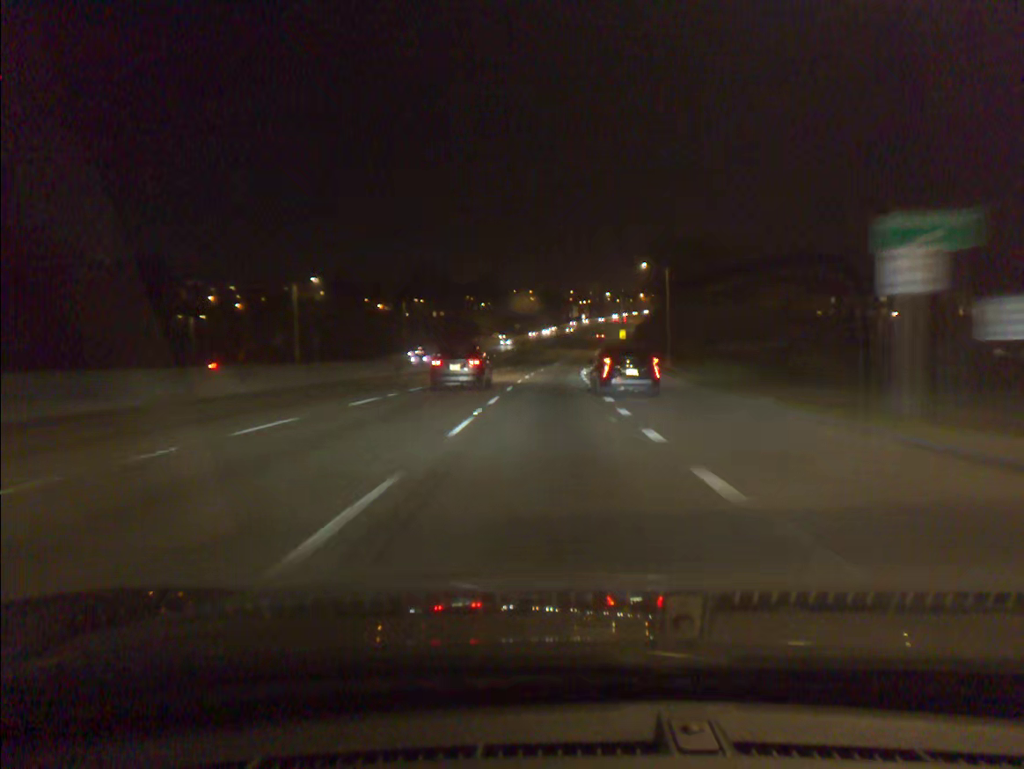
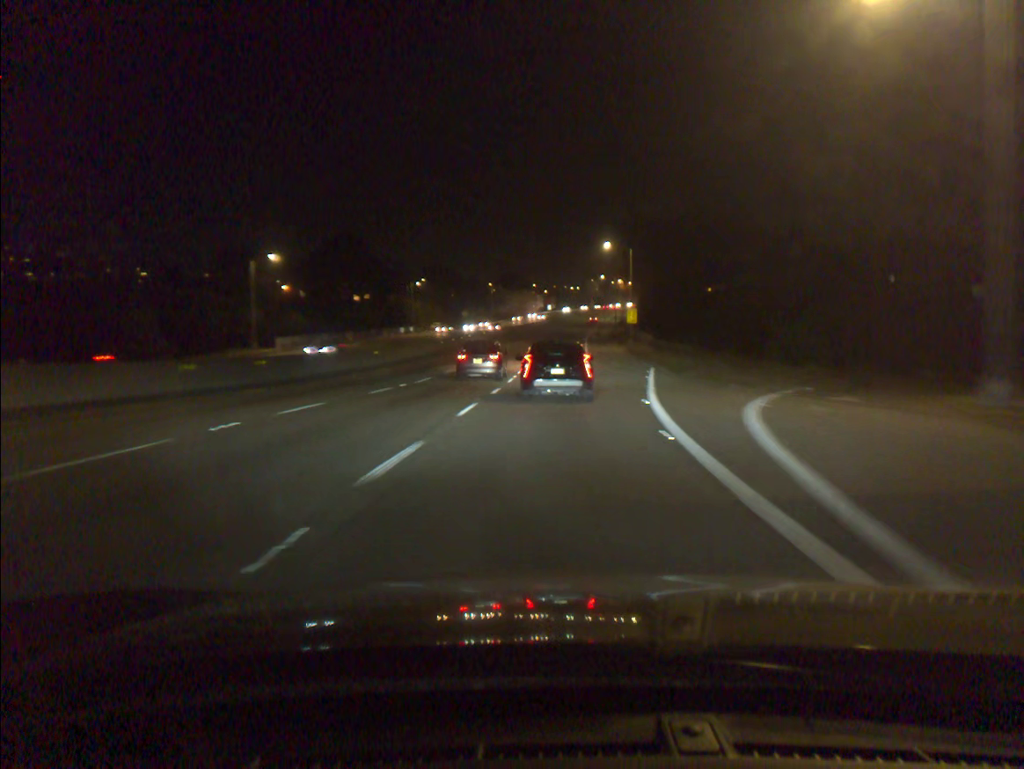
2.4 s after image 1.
(+1.4, +56.3) m; +3°
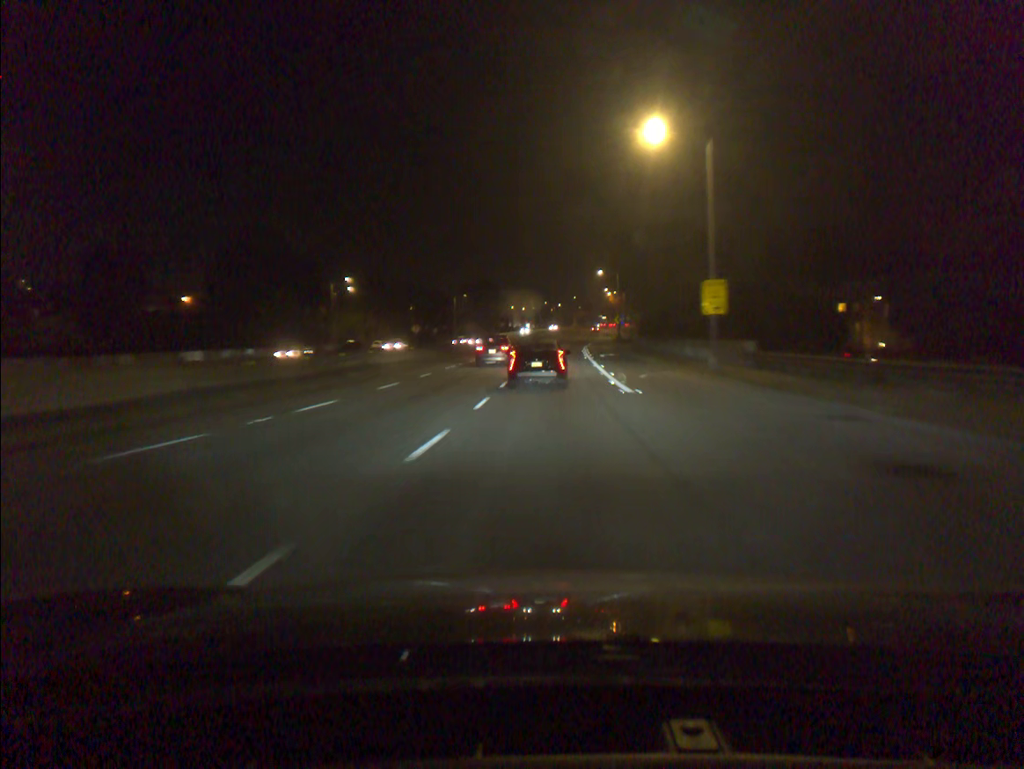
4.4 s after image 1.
(+0.8, +42.6) m; +1°
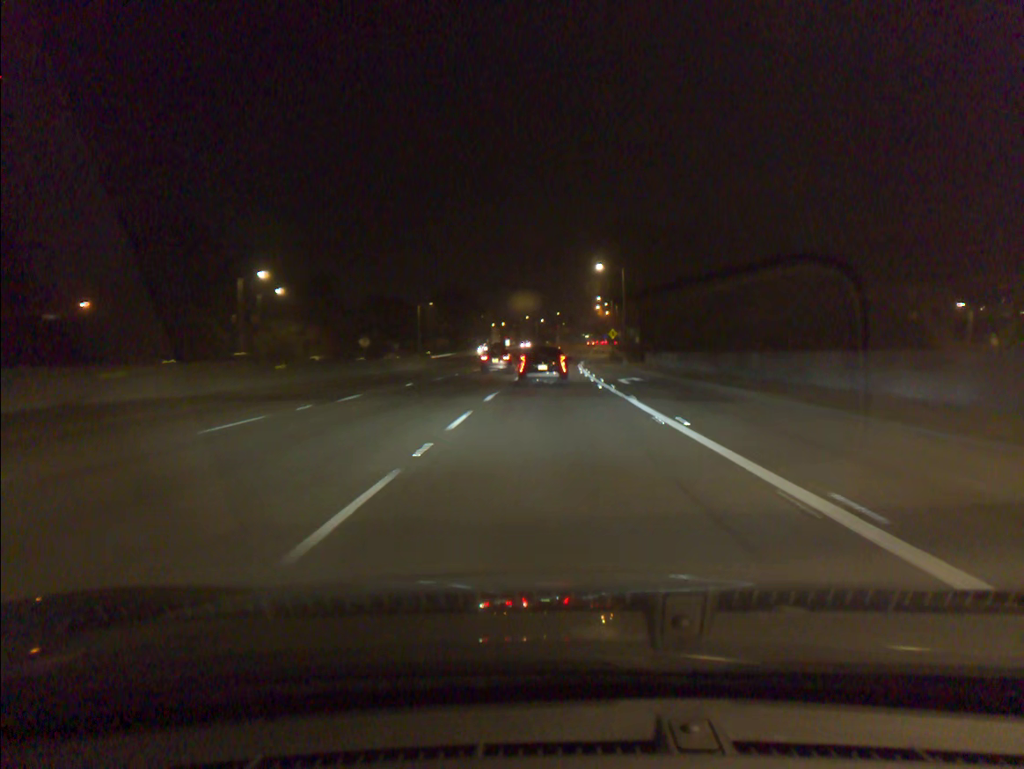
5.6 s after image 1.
(+0.3, +26.1) m; +1°
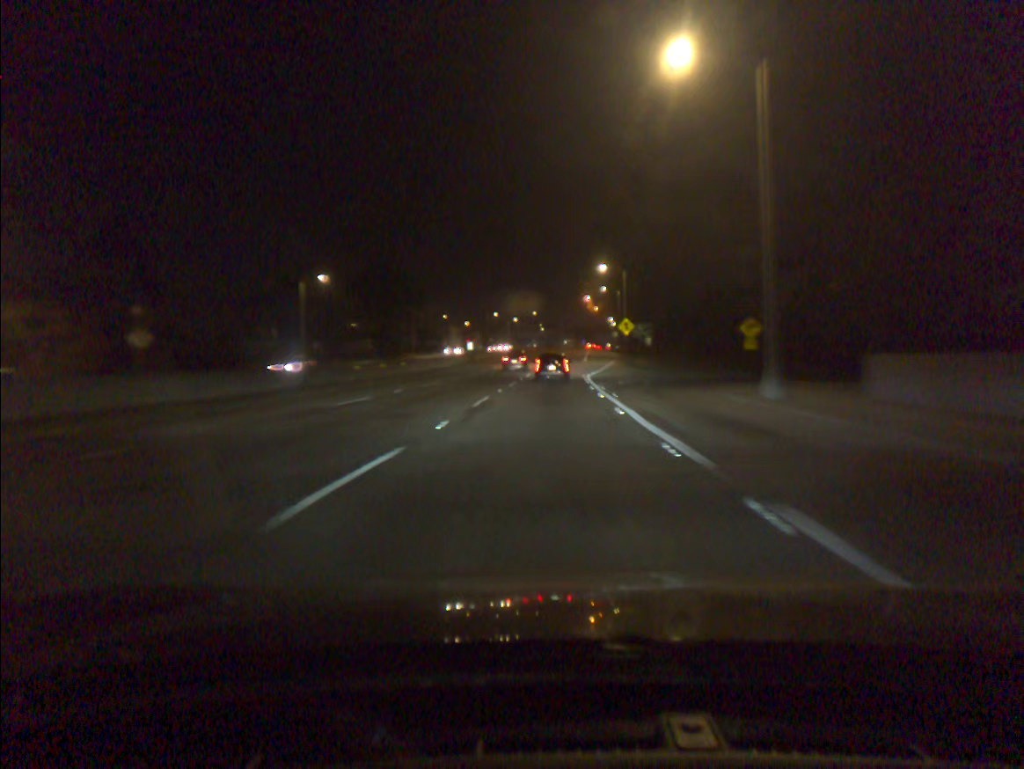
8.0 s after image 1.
(+1.1, +53.7) m; +2°
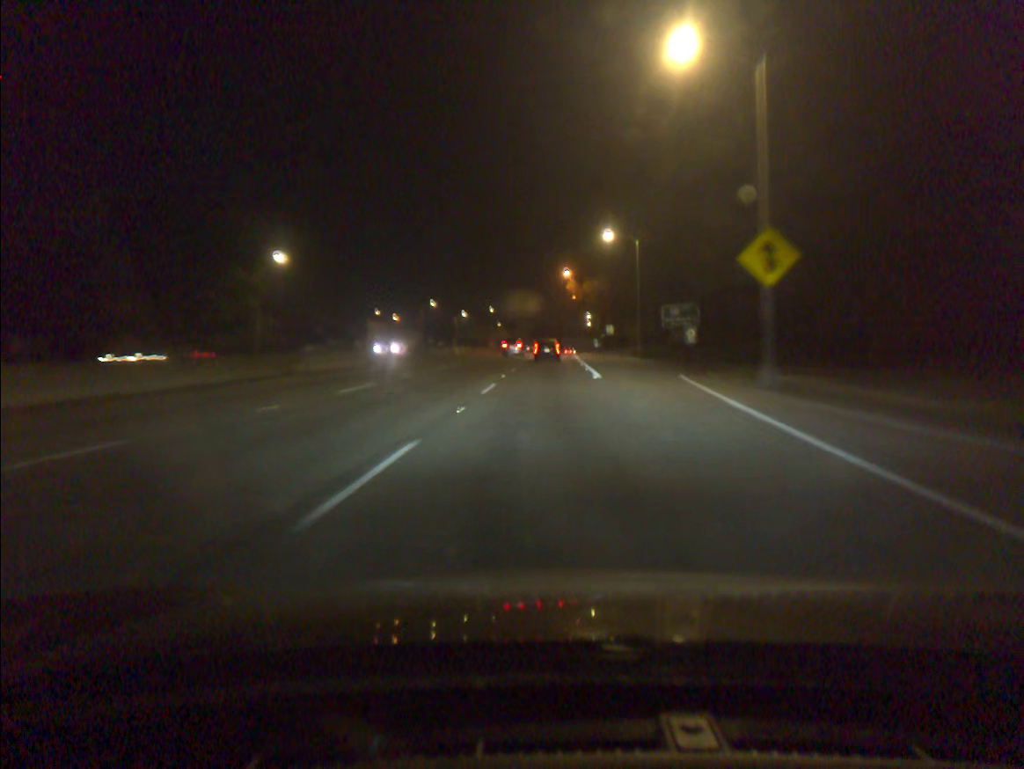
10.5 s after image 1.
(+1.3, +56.6) m; +3°
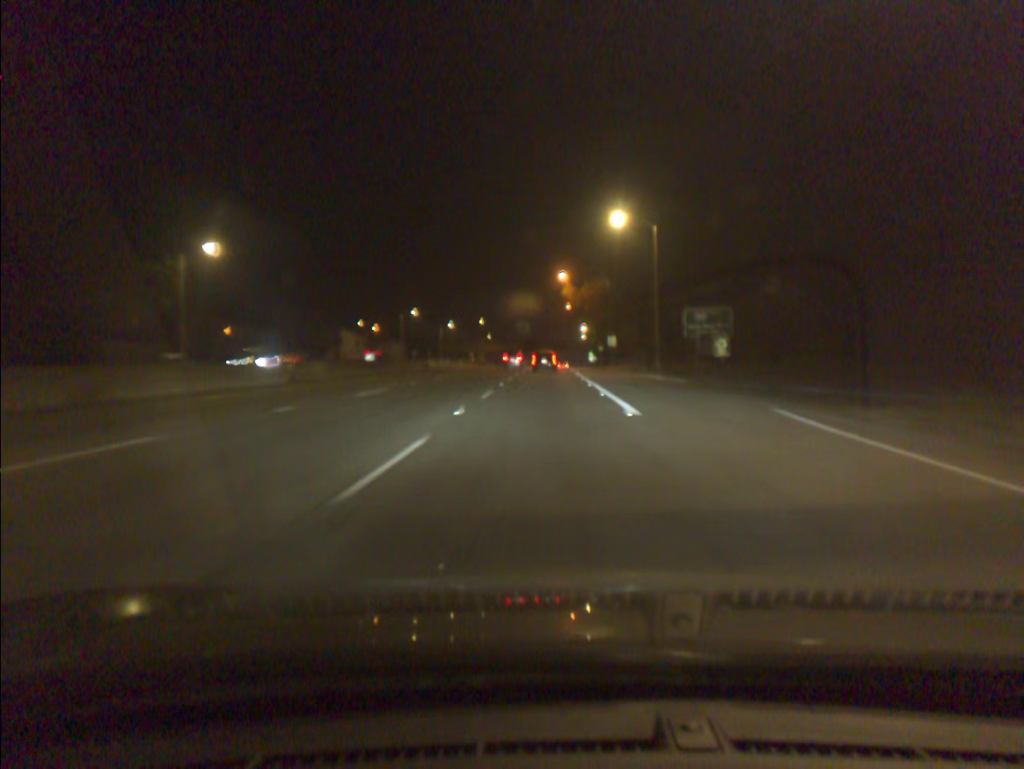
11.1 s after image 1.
(+0.1, +13.6) m; +1°
